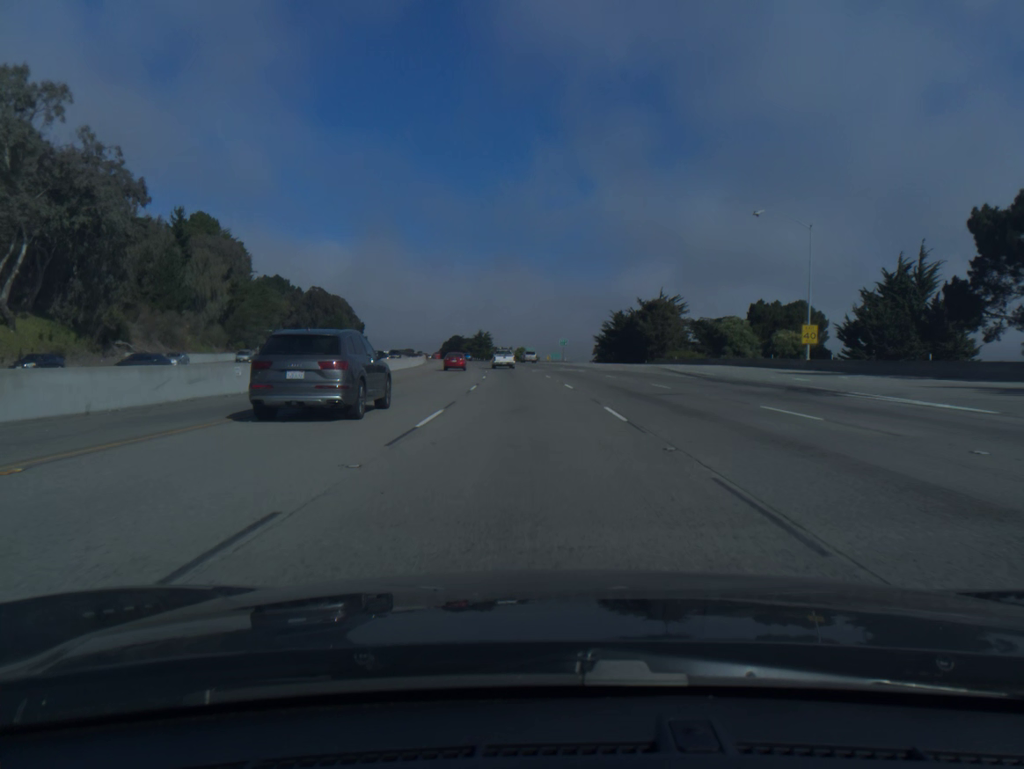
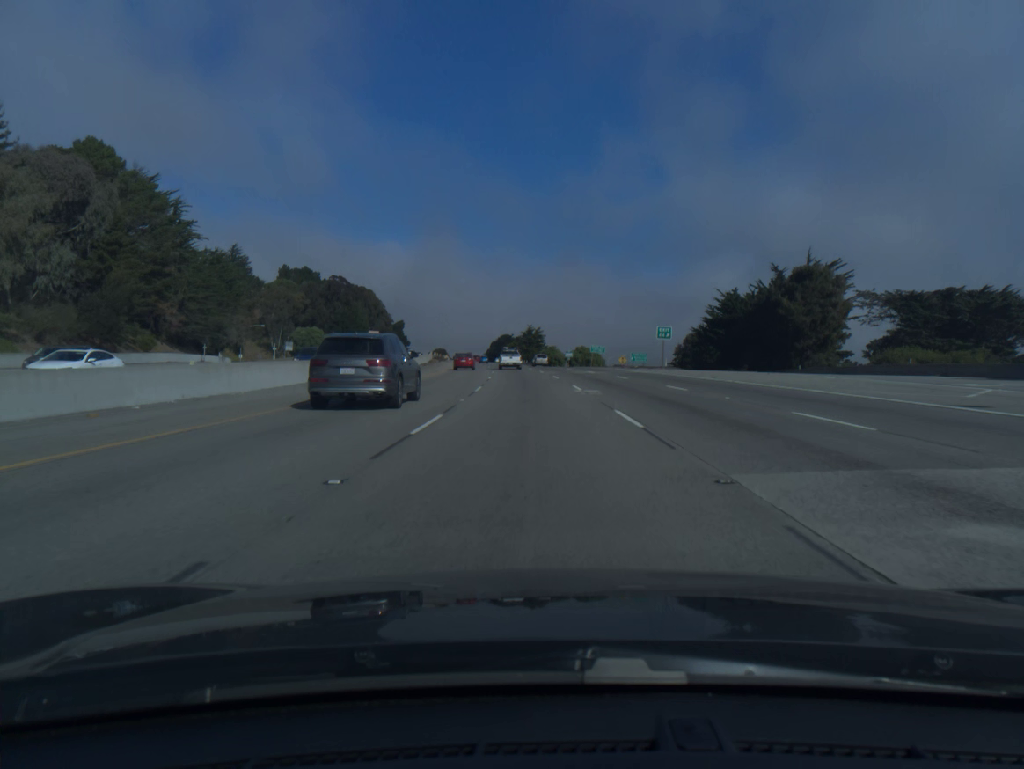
(-2.2, +59.8) m; -4°
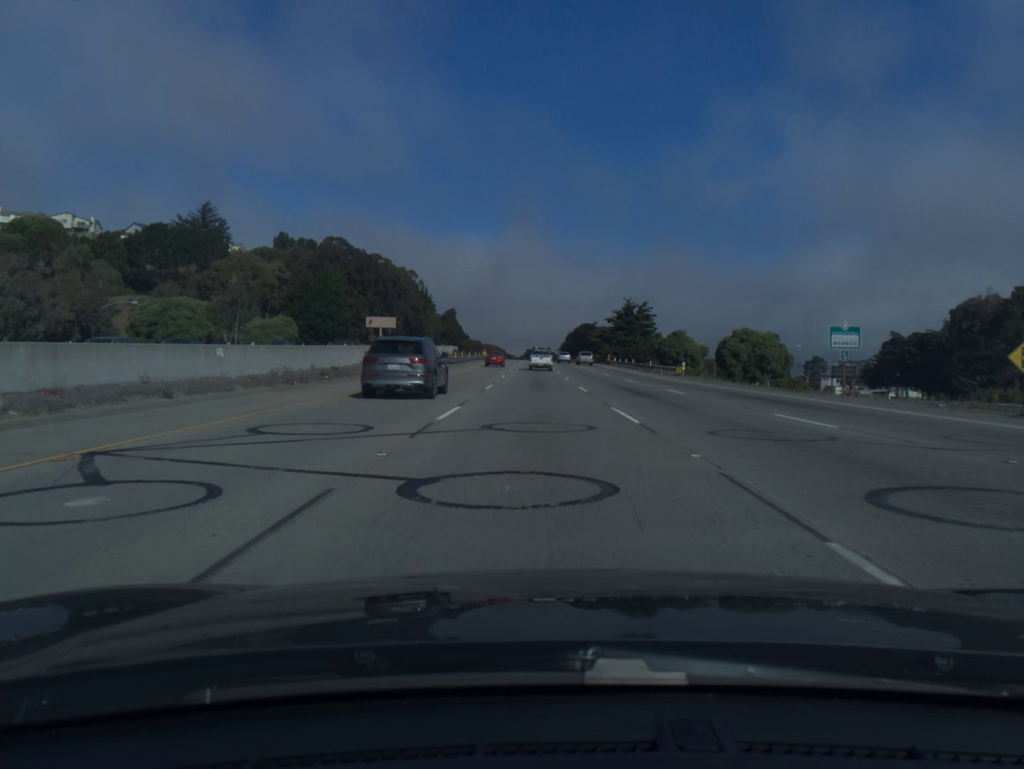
(-5.0, +99.9) m; -6°
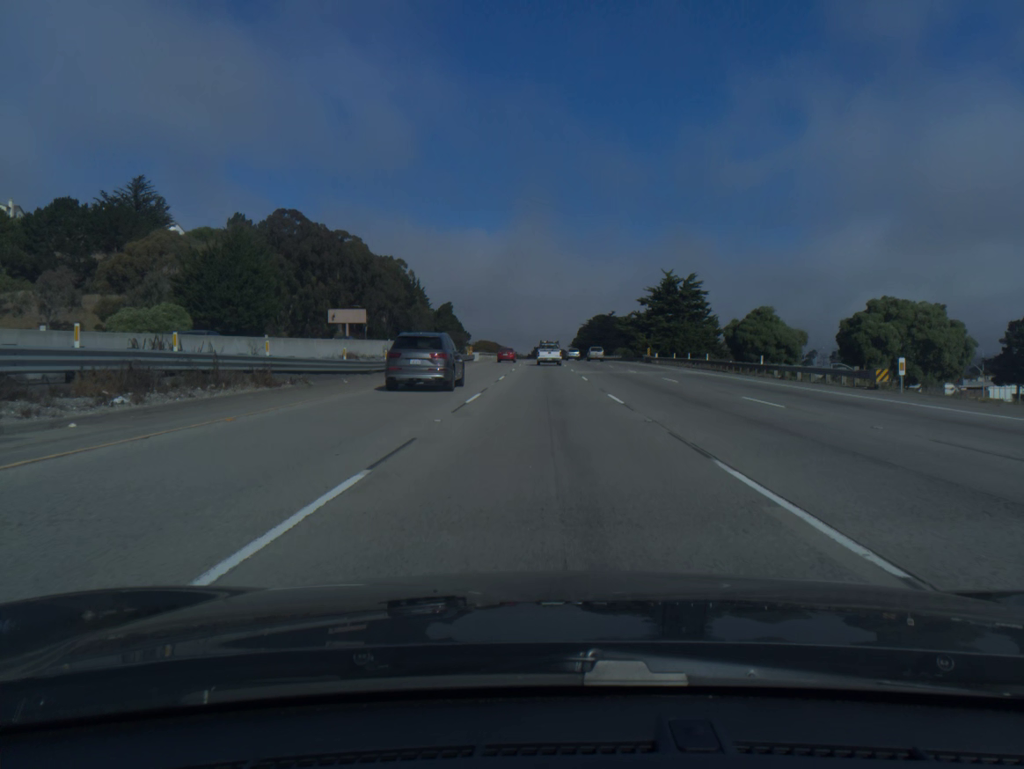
(-0.3, +39.9) m; -1°
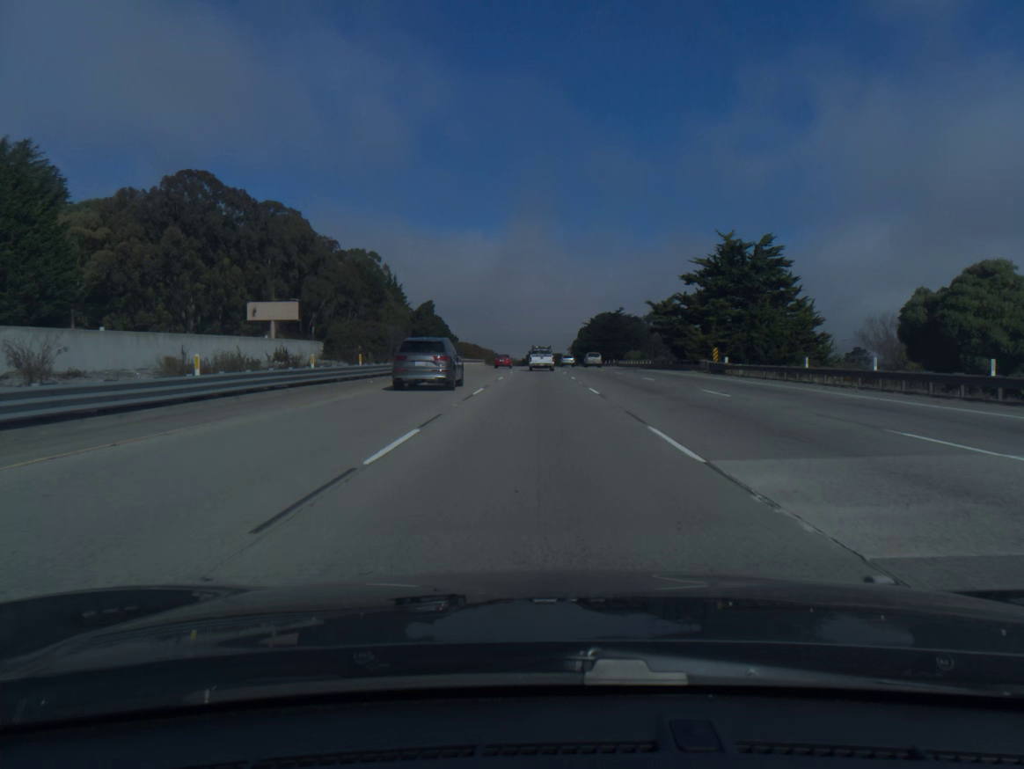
(+0.2, +39.1) m; 0°
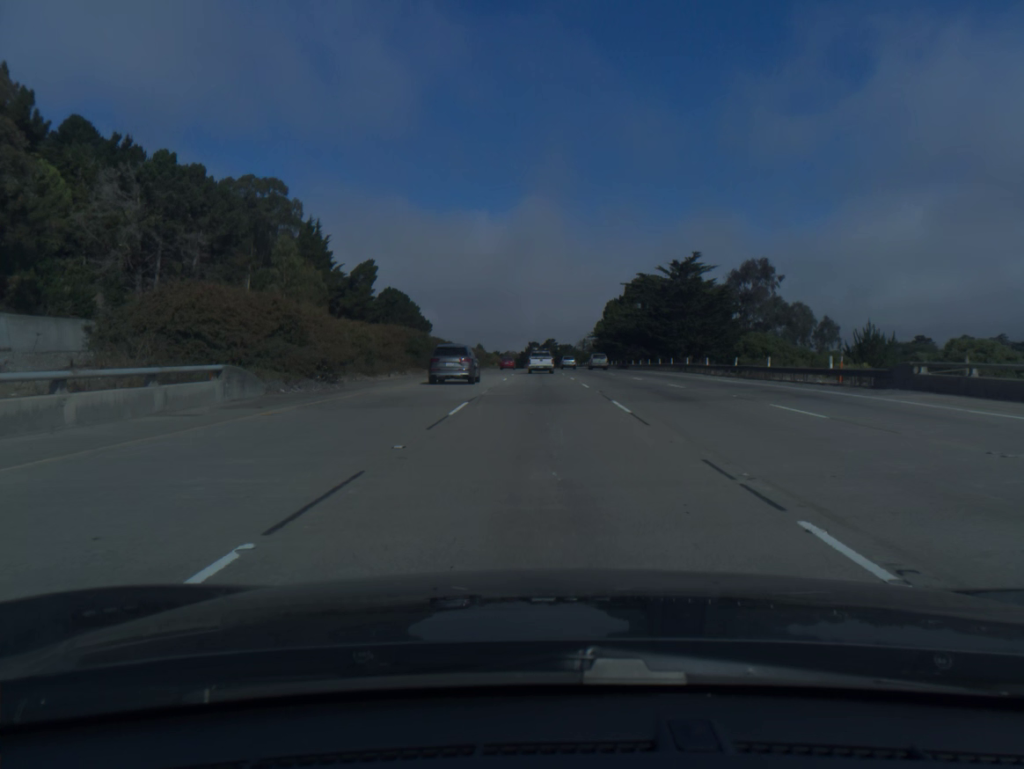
(-0.3, +95.4) m; 0°
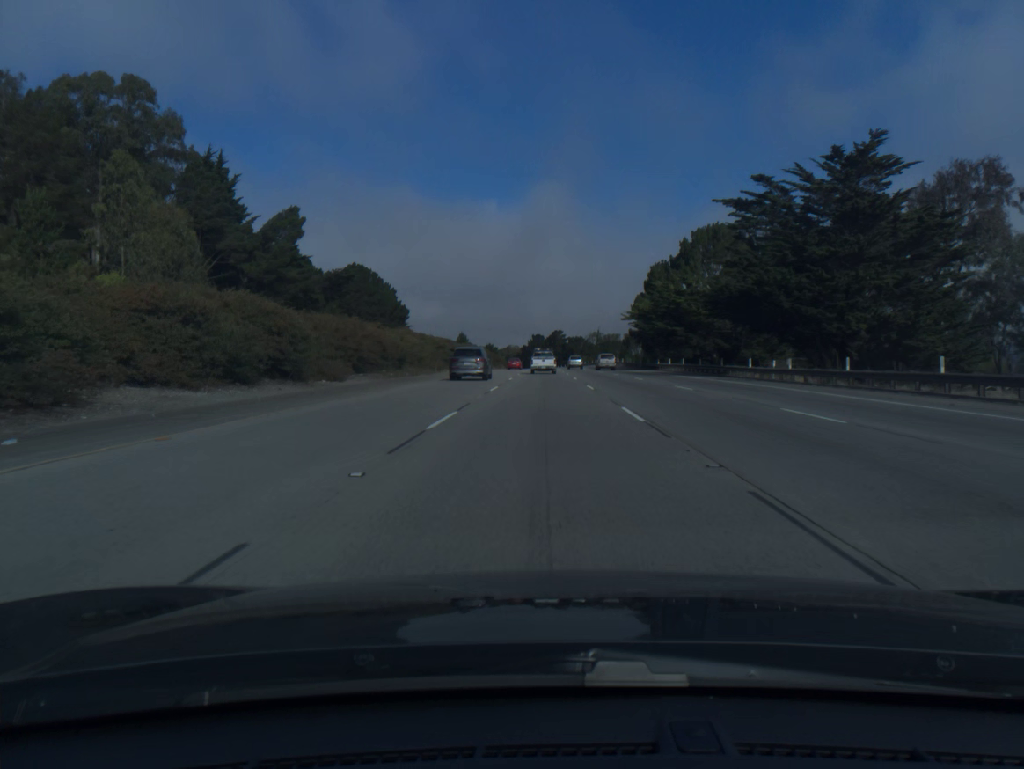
(-0.2, +56.7) m; 0°
